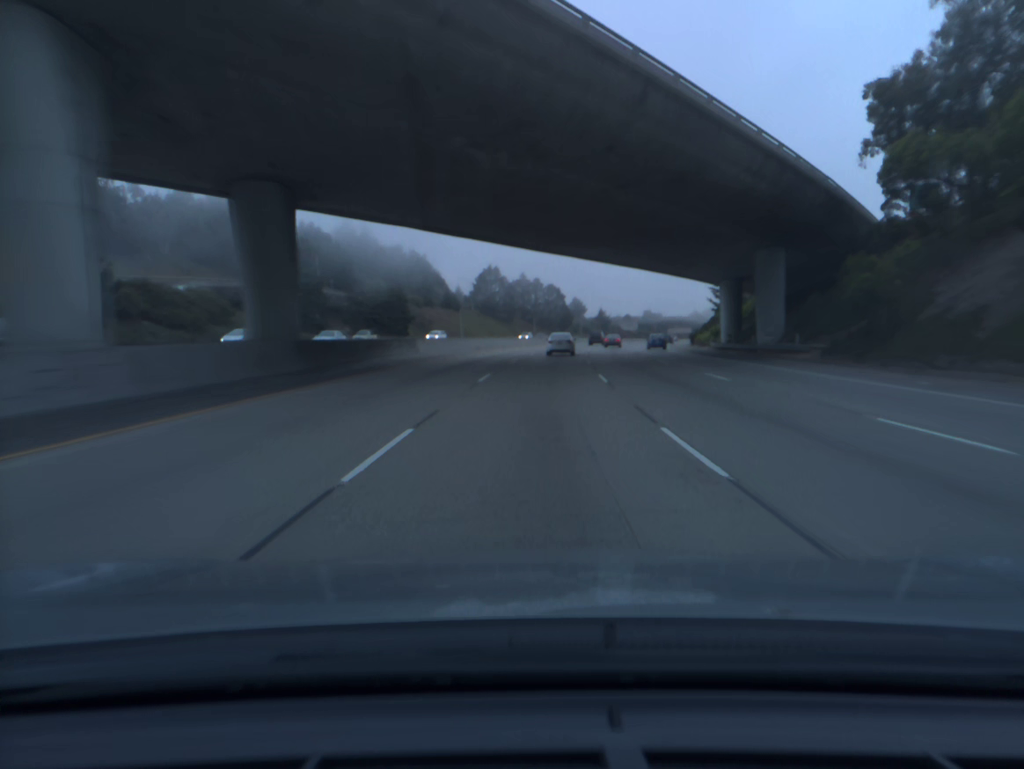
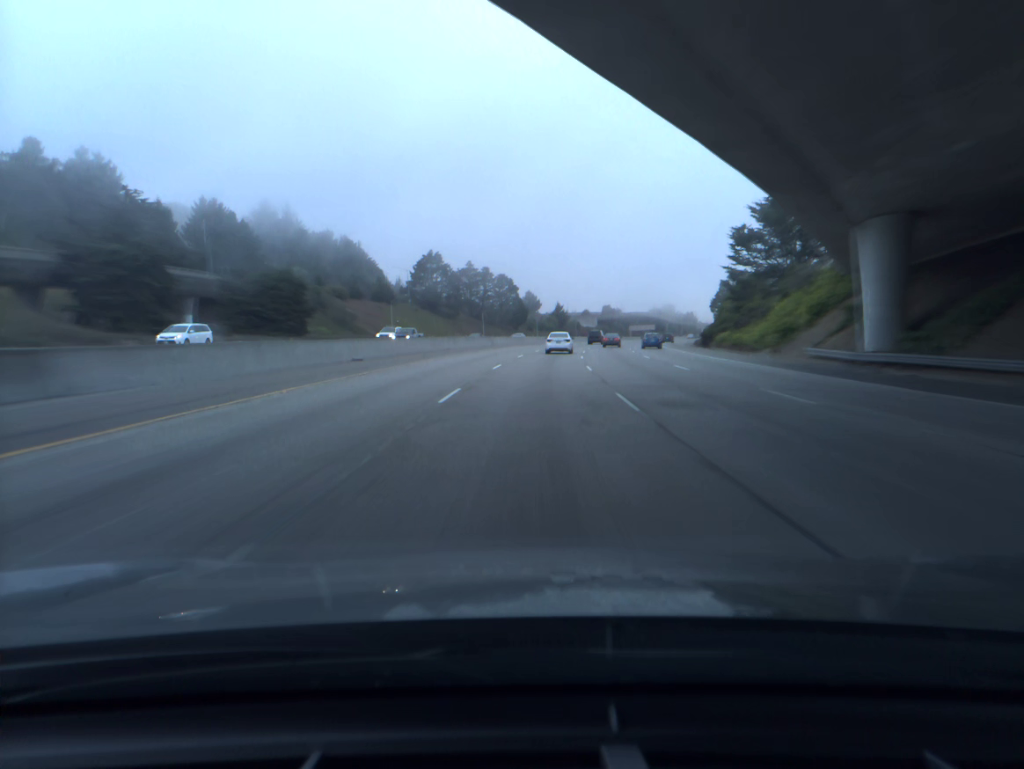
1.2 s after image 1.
(+1.1, +35.5) m; +3°
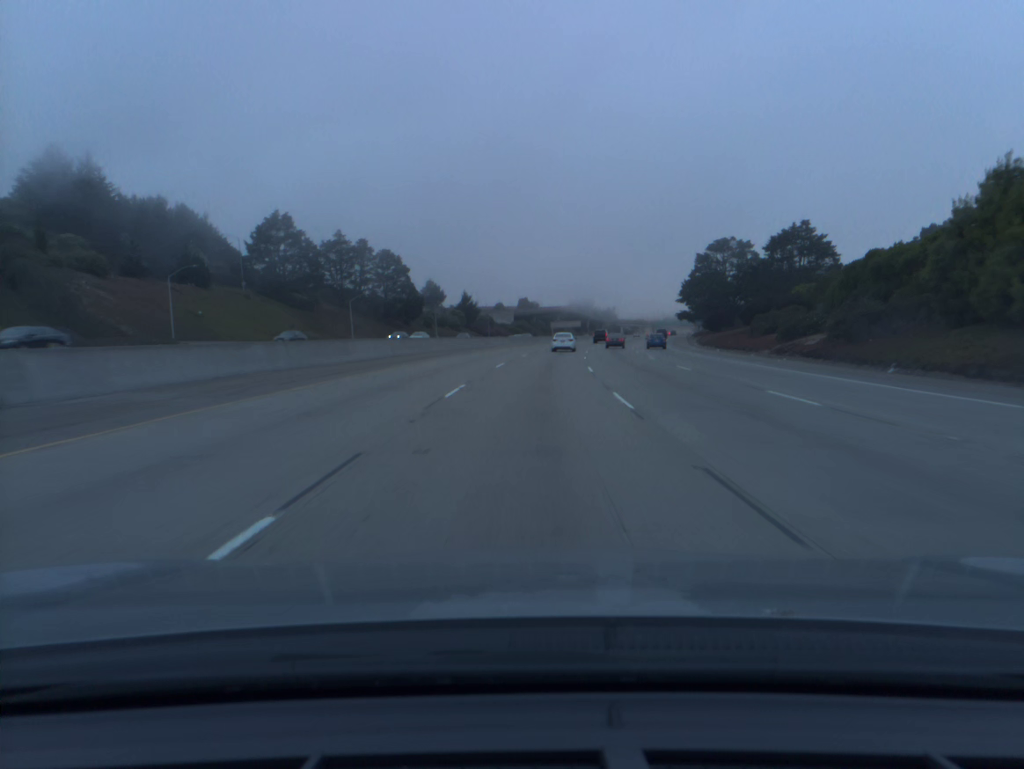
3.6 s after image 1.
(+3.9, +71.1) m; +6°
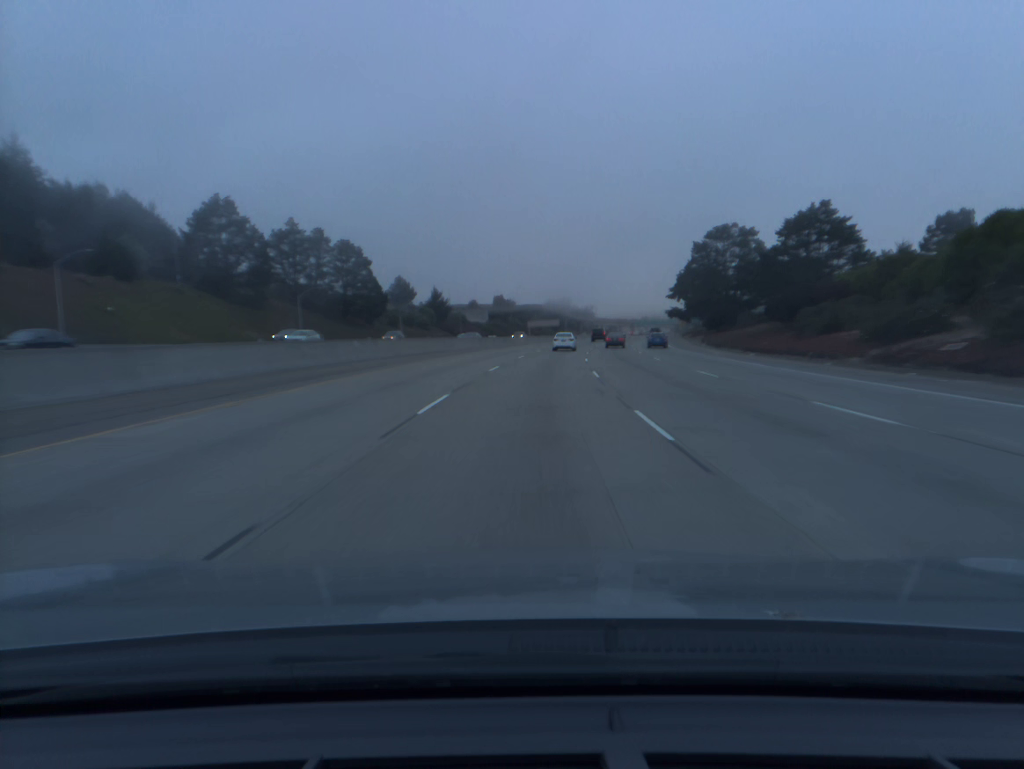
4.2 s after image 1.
(+0.3, +17.9) m; +2°
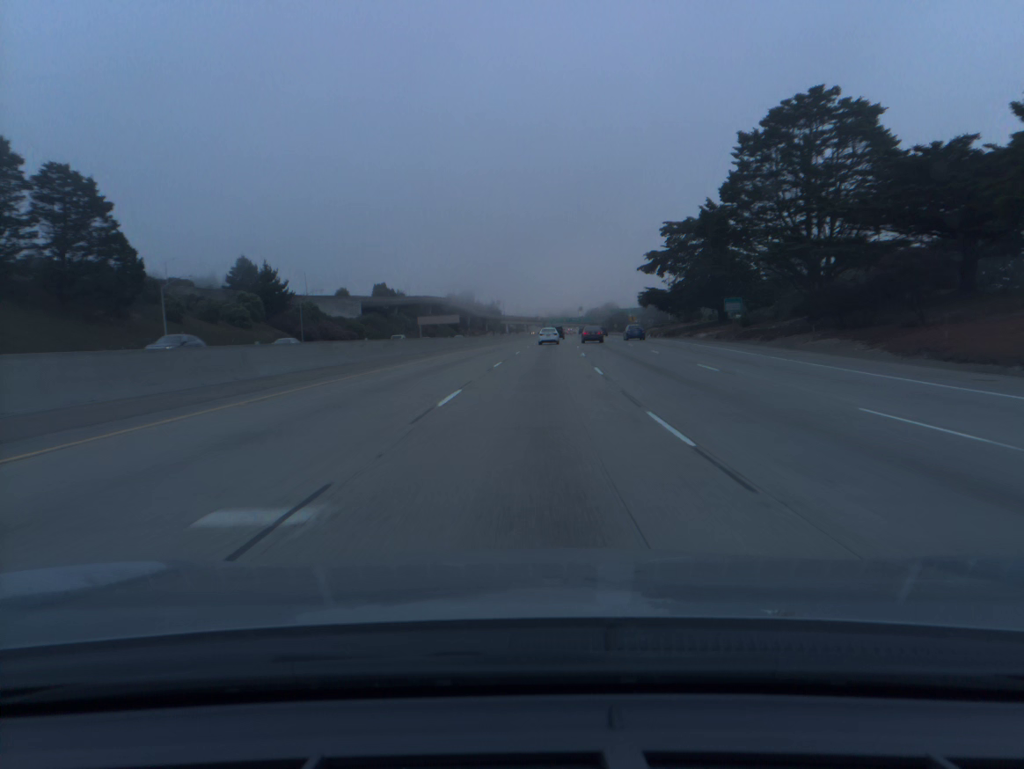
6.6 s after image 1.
(+4.4, +72.0) m; +7°
